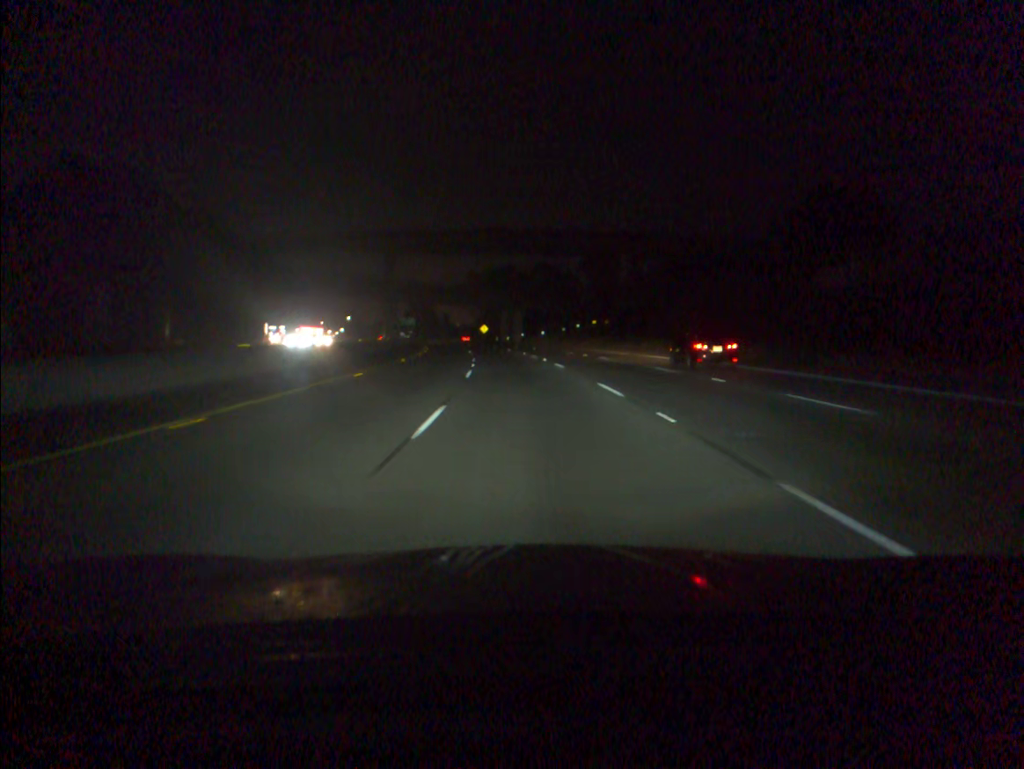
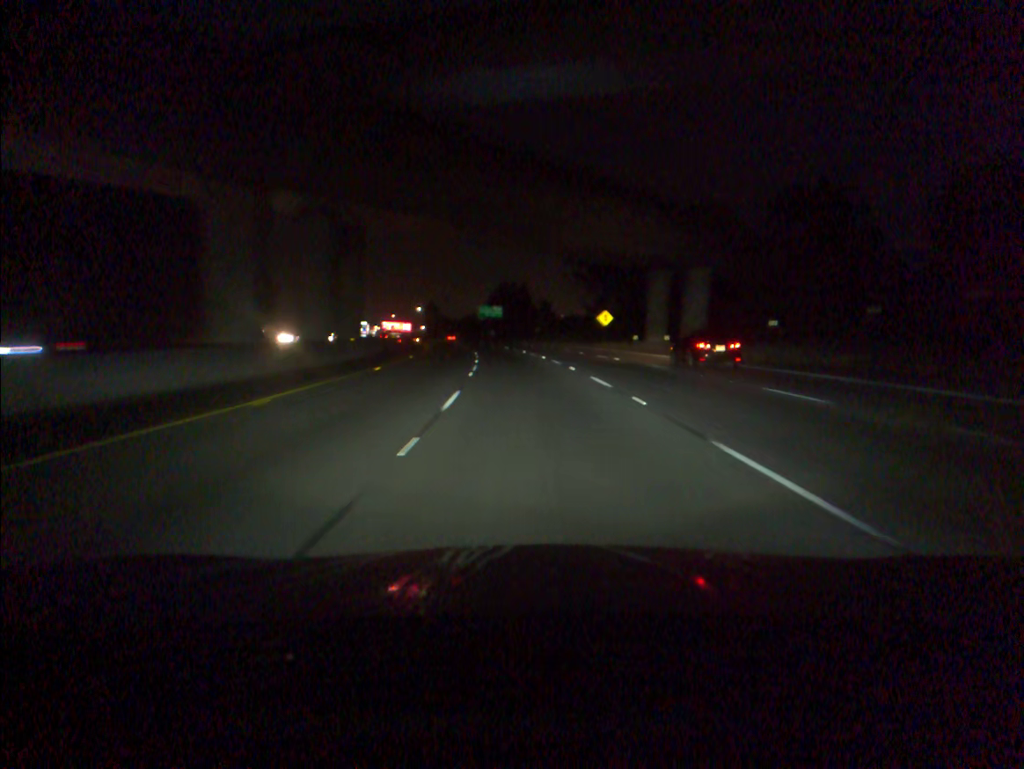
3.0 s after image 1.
(-5.8, +84.3) m; -8°
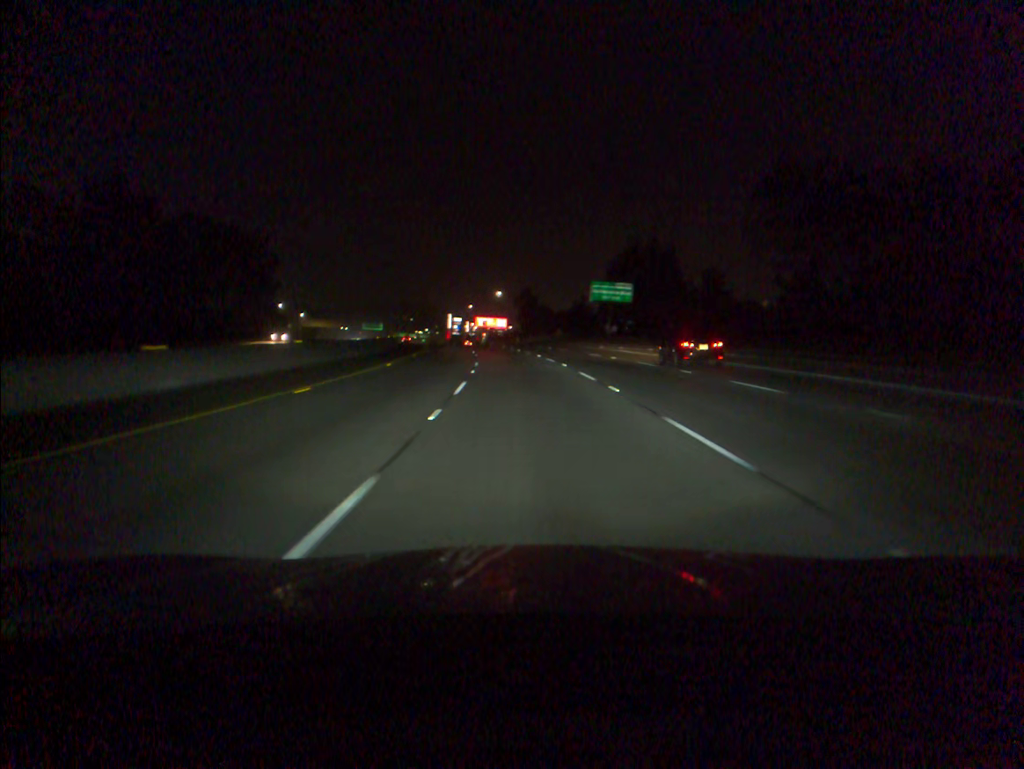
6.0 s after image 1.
(-5.6, +84.4) m; -8°
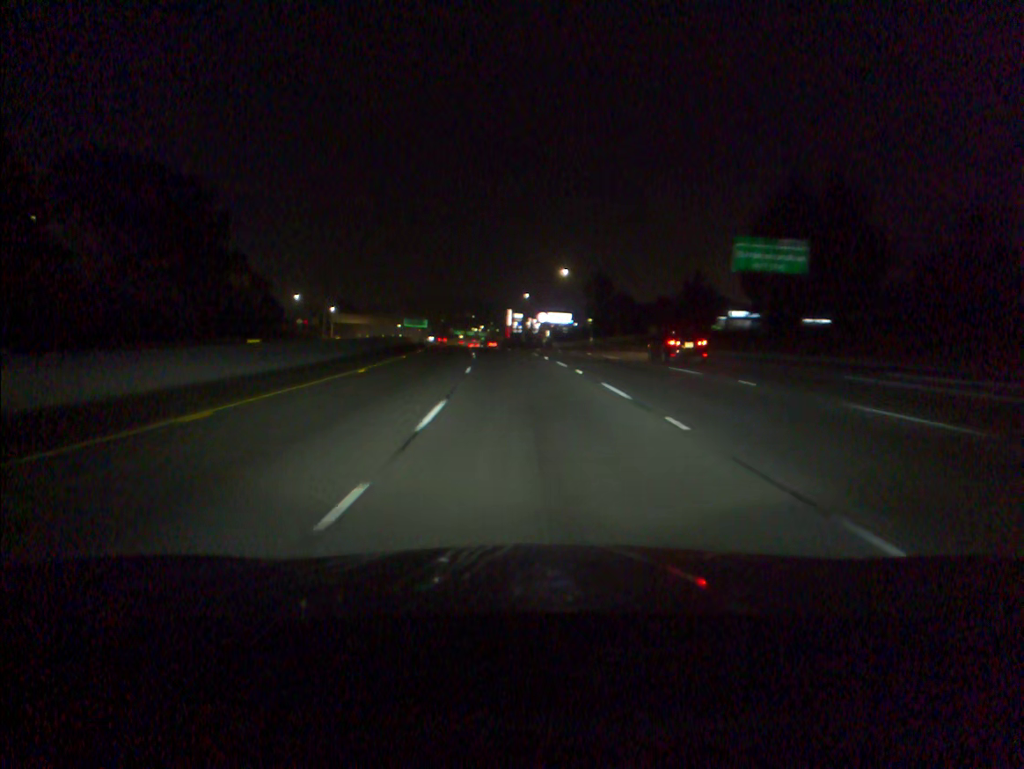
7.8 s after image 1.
(-2.0, +50.5) m; -5°
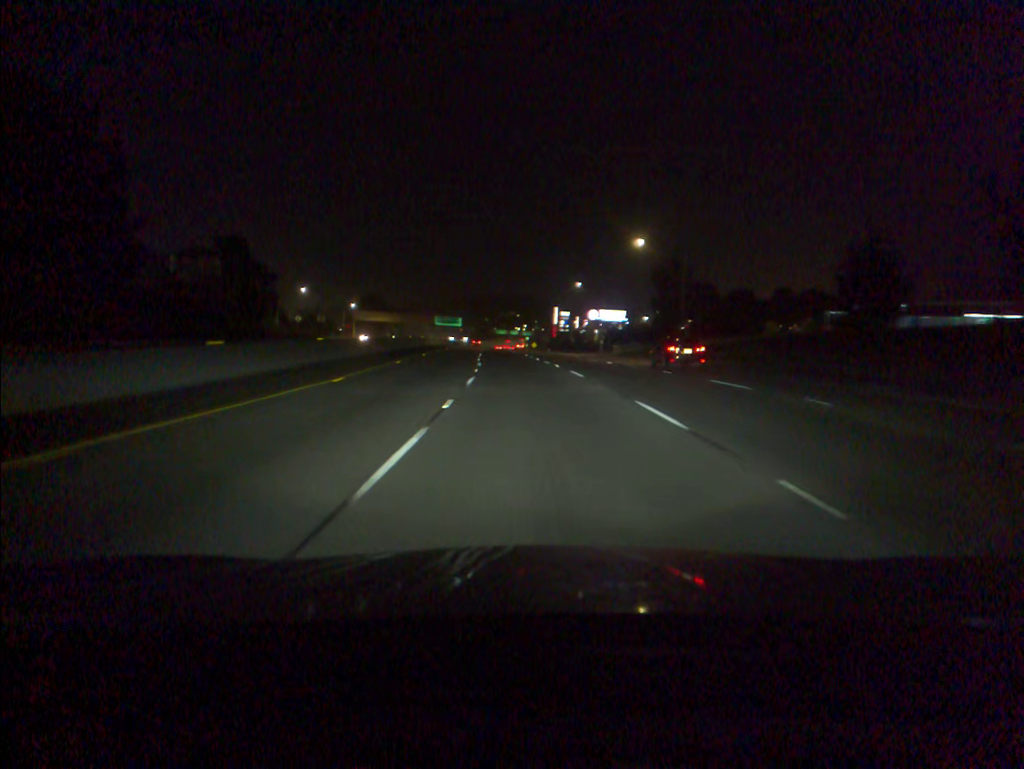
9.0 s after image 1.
(-1.0, +33.6) m; -3°
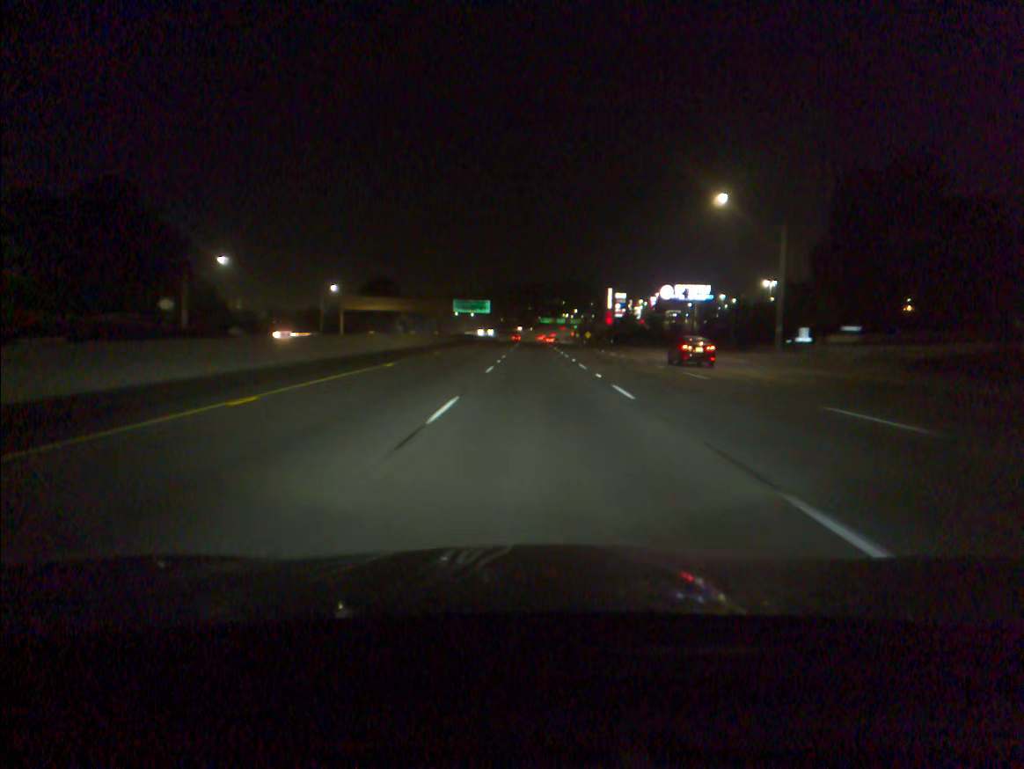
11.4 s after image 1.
(-2.5, +67.3) m; -3°
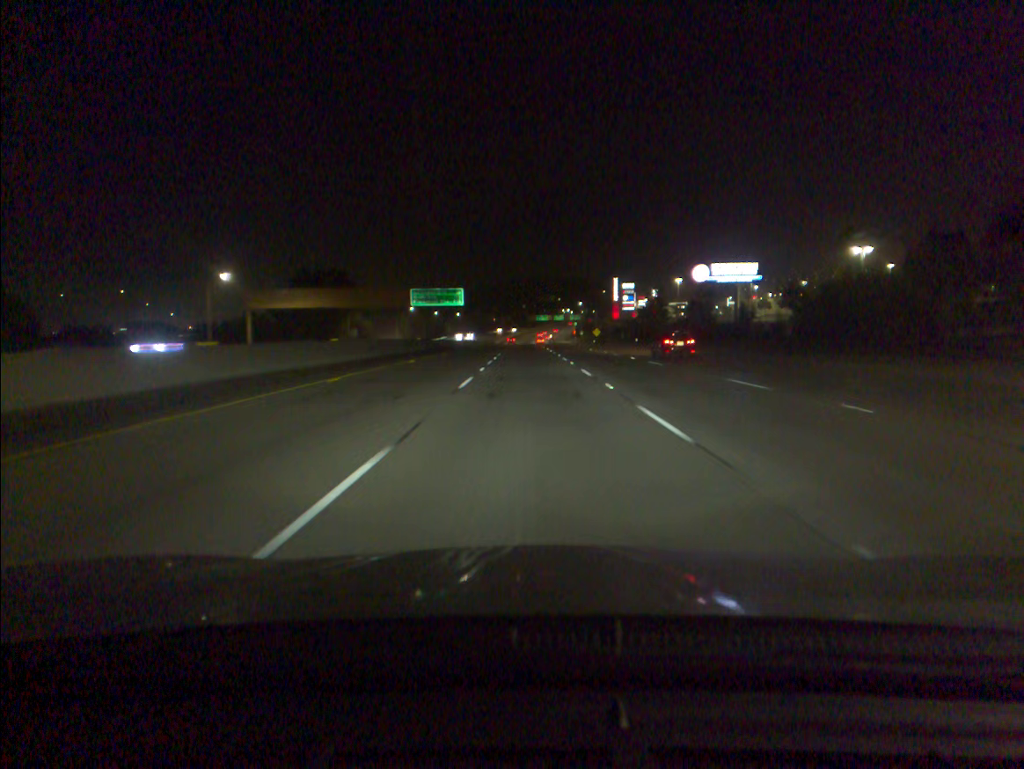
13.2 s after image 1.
(+0.2, +50.7) m; 0°
